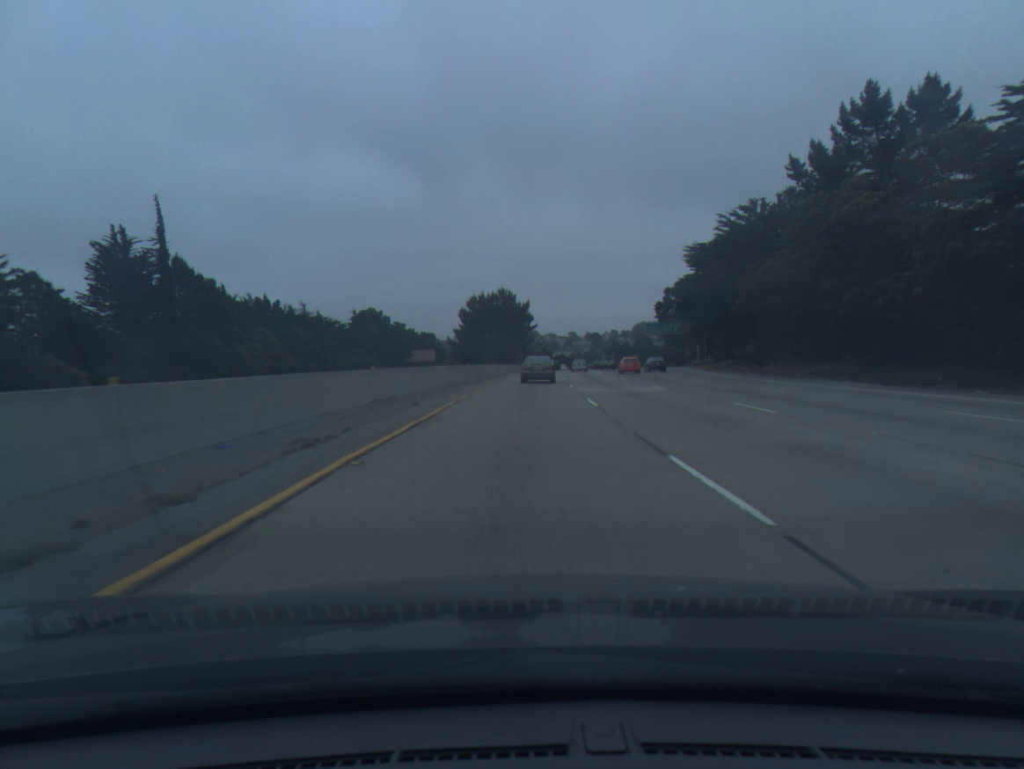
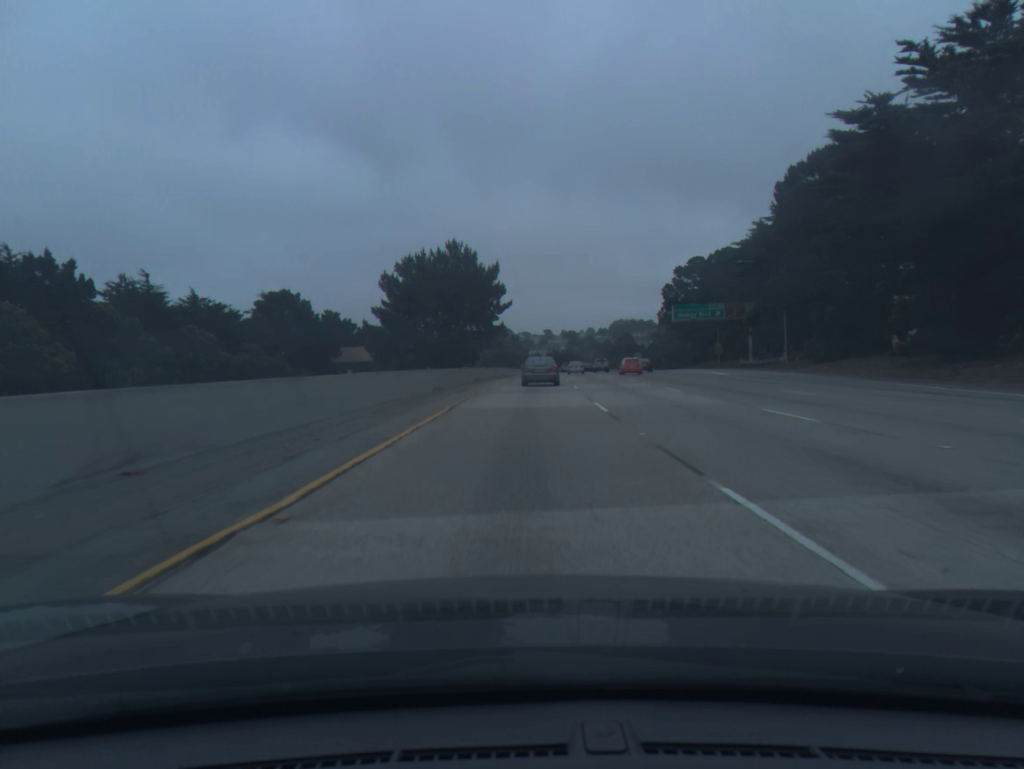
(+0.8, +46.8) m; +2°
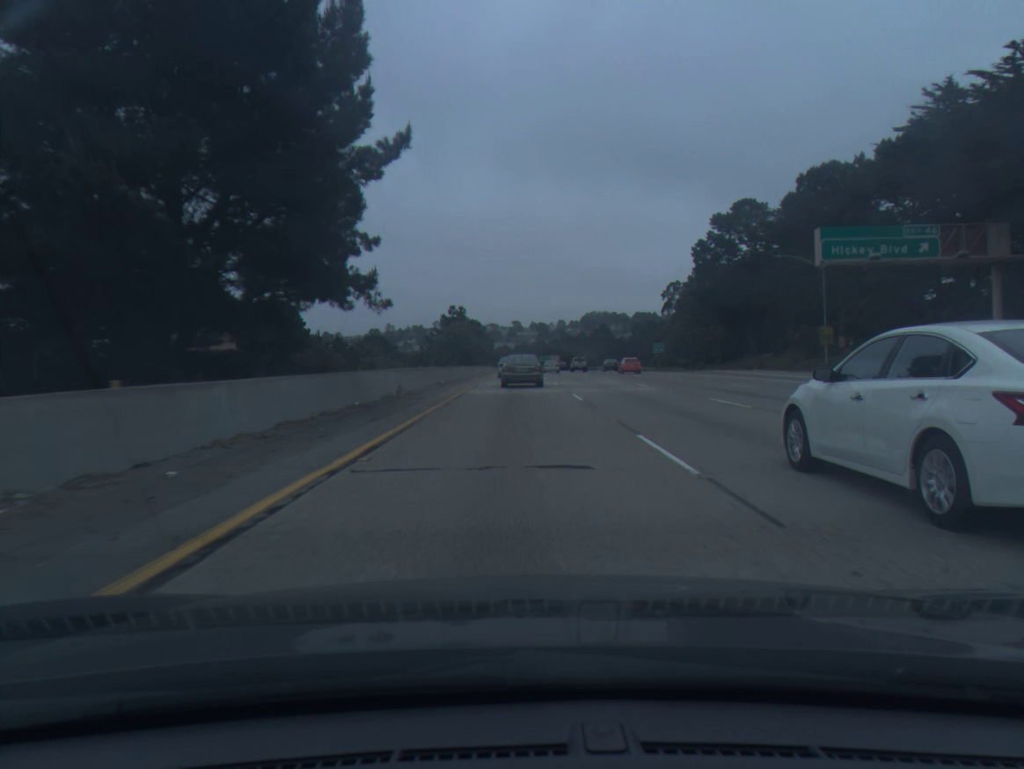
(+1.3, +54.7) m; +2°
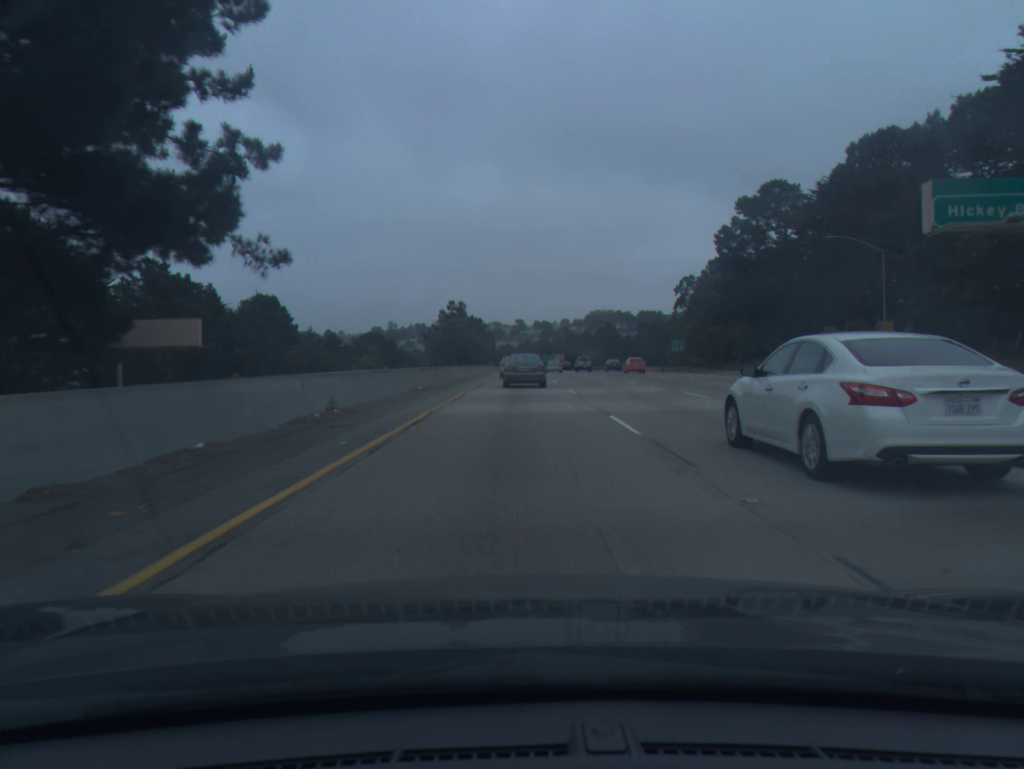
(0.0, +10.5) m; 0°
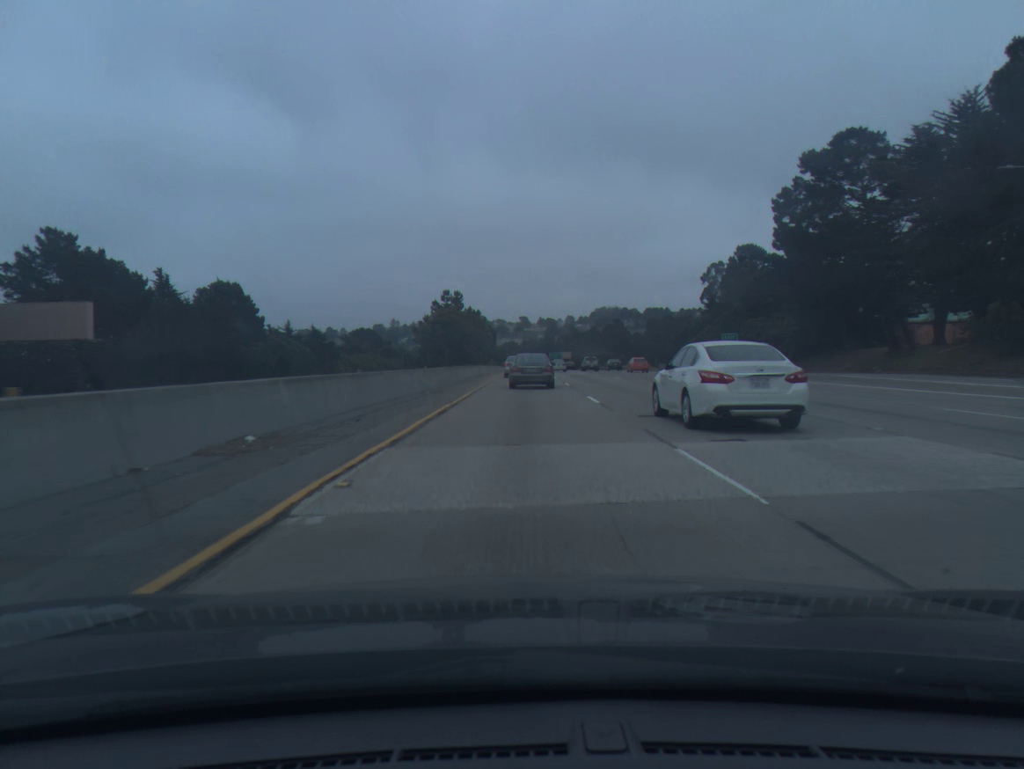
(-0.1, +20.6) m; 0°
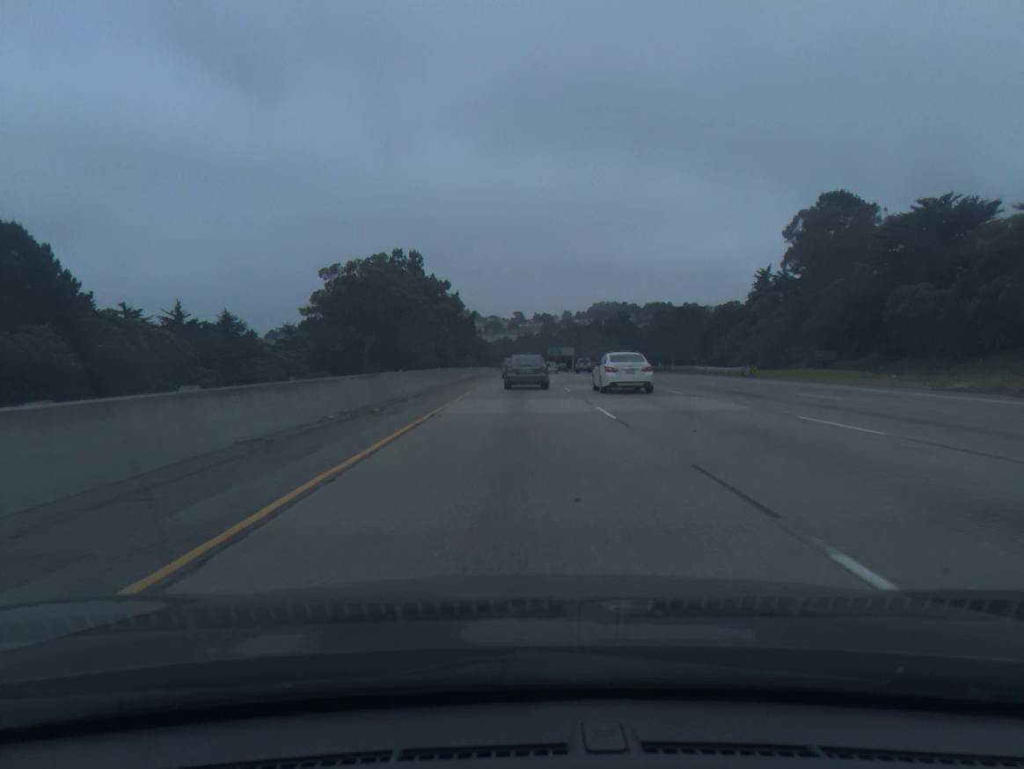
(+0.4, +49.3) m; 0°
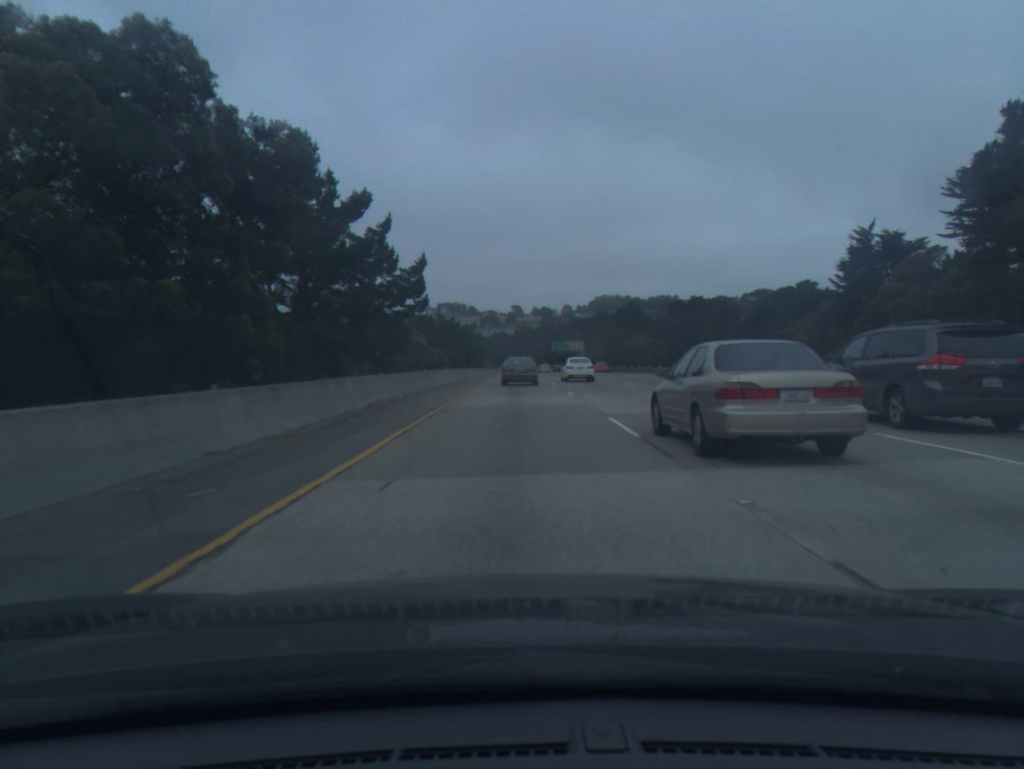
(0.0, +47.7) m; 0°
